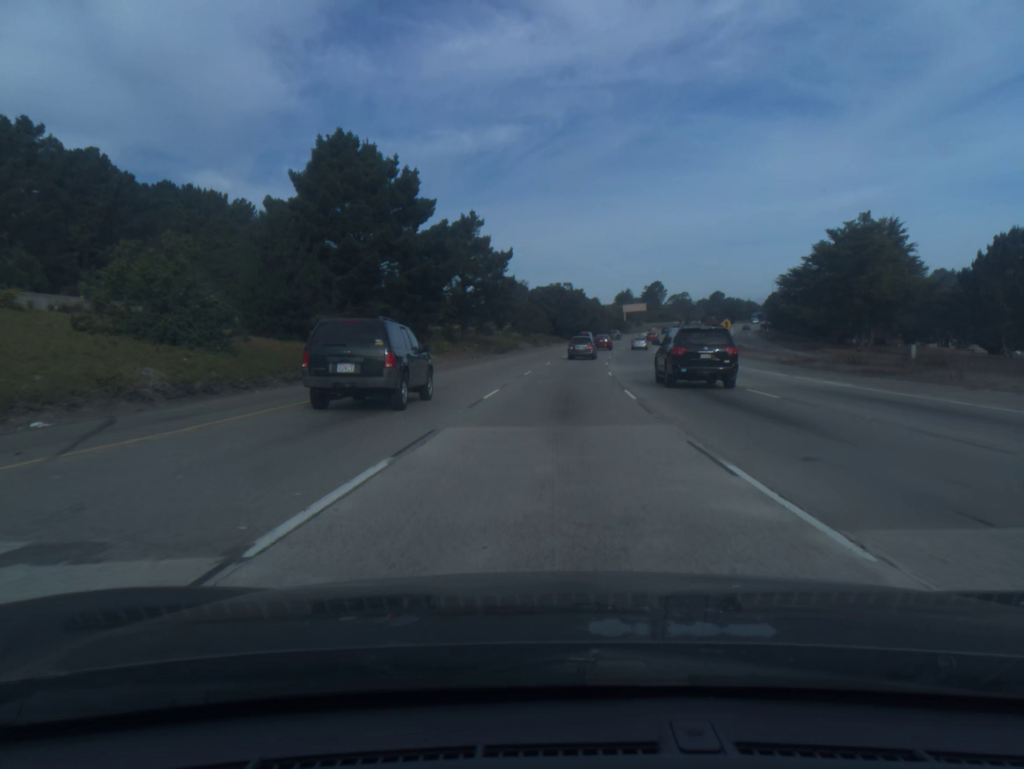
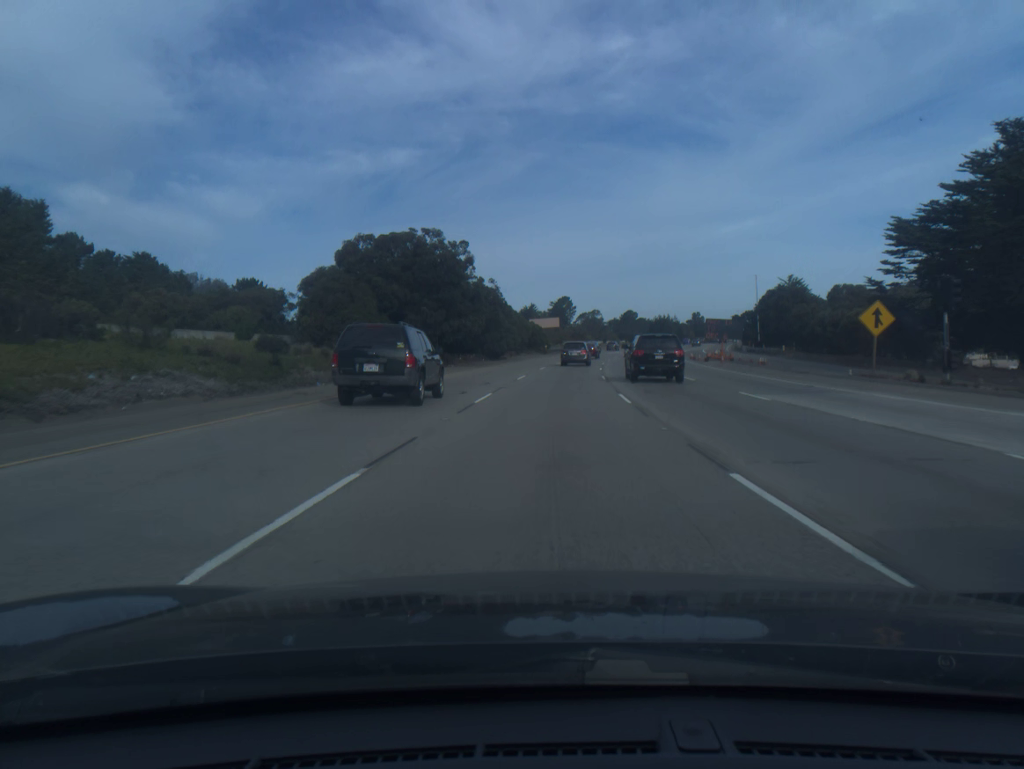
(+4.8, +73.2) m; +7°
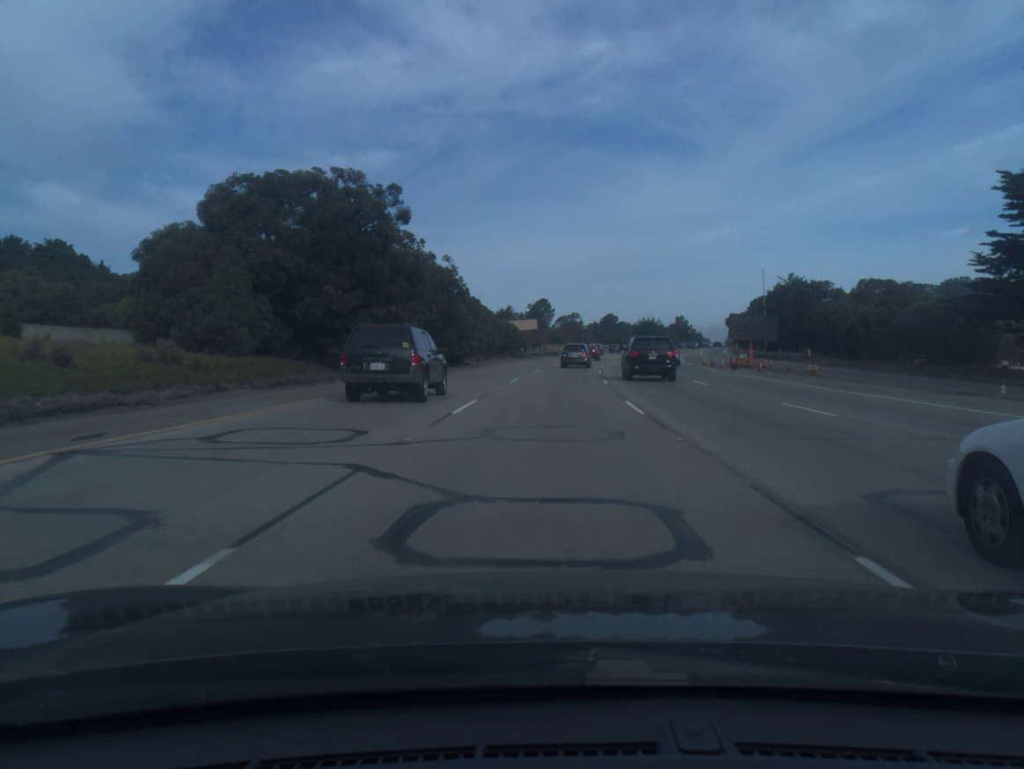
(+0.3, +18.1) m; +2°
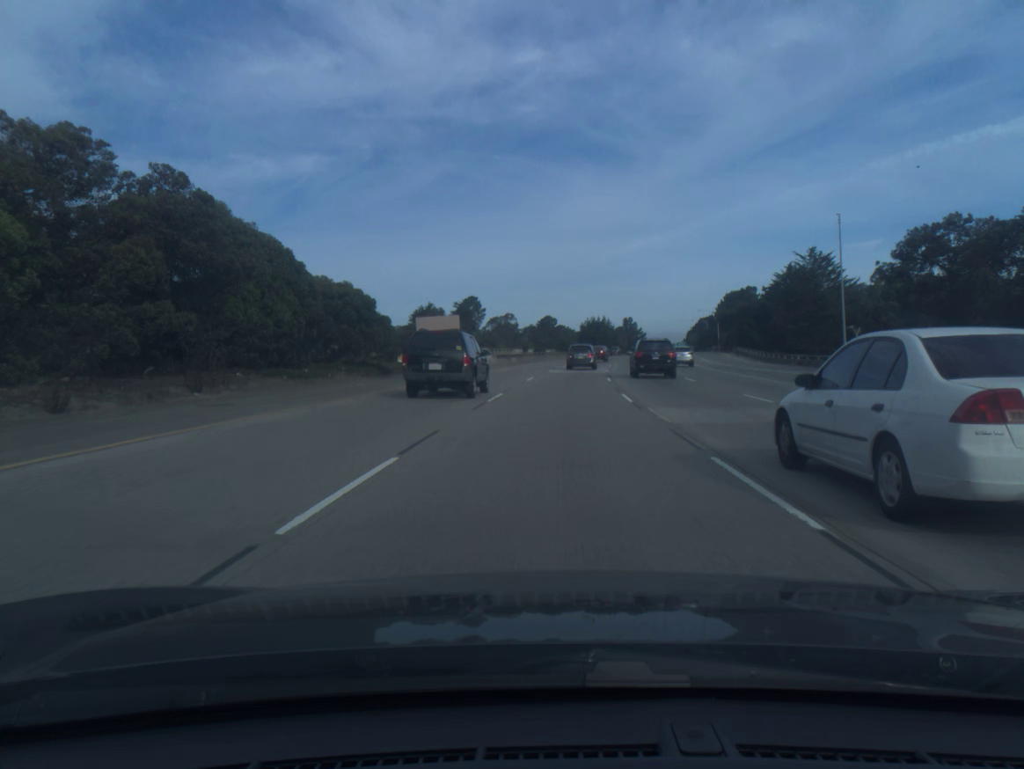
(+2.1, +53.6) m; +5°
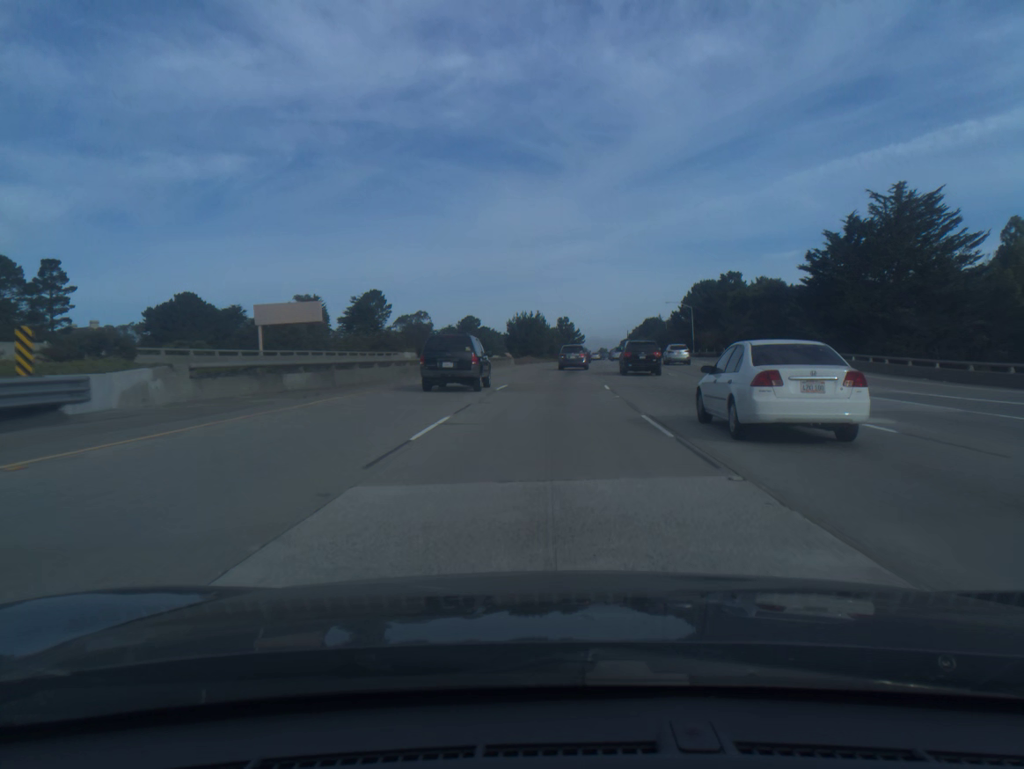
(+2.5, +52.5) m; +5°
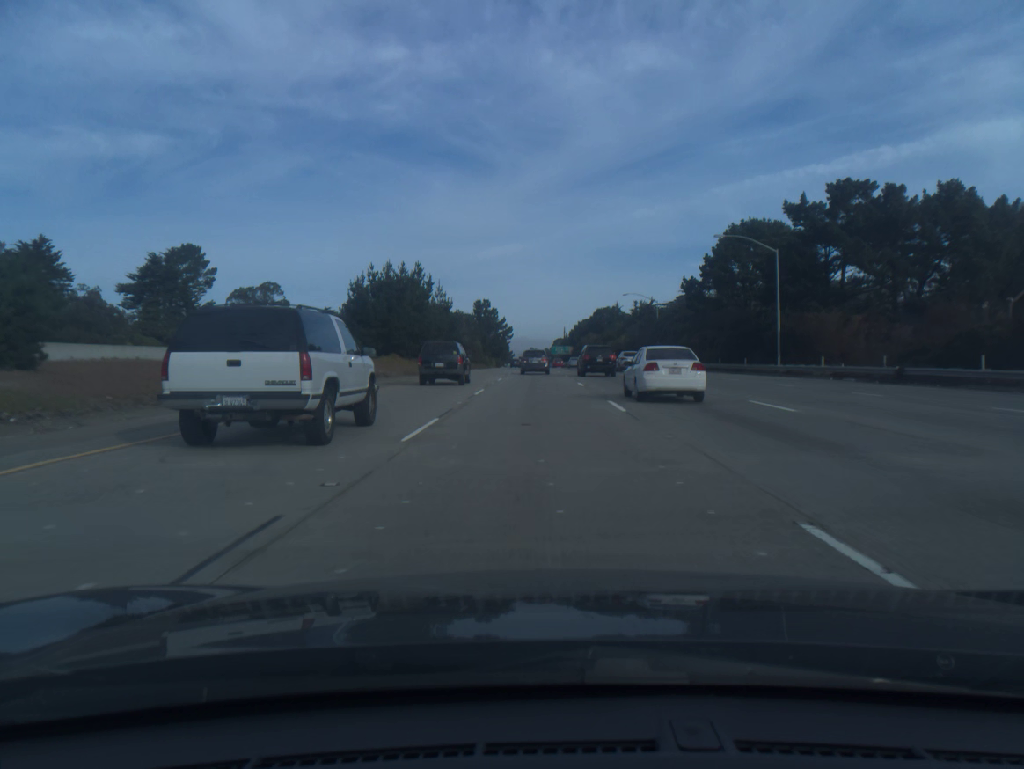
(+4.8, +85.8) m; +5°
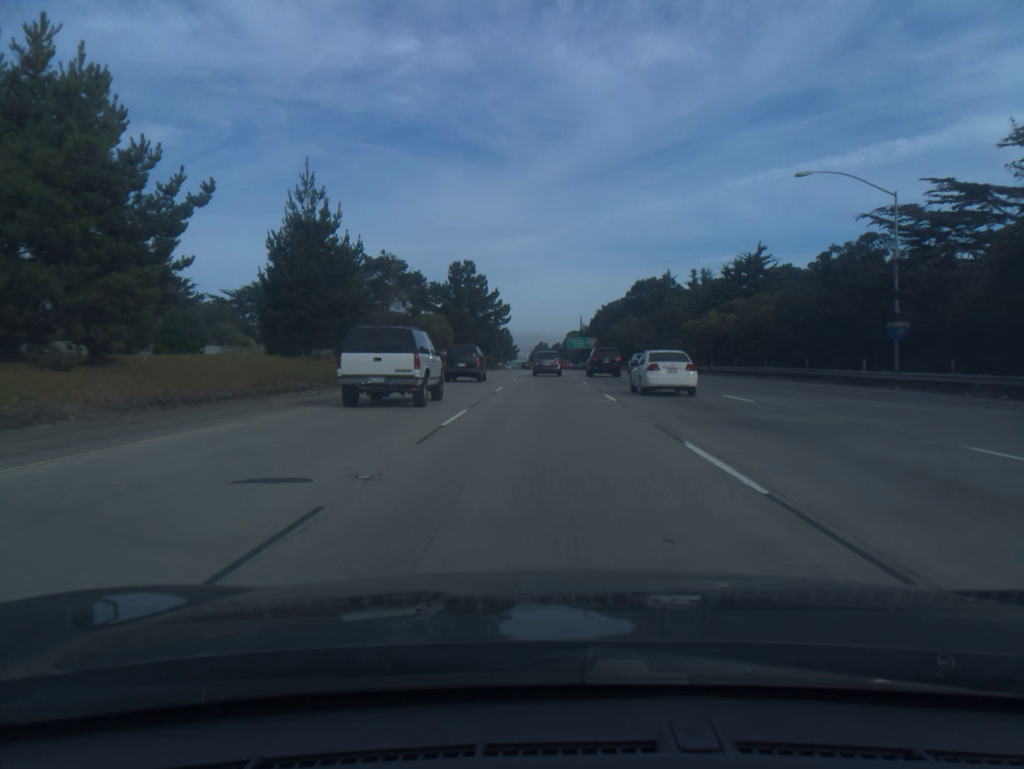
(-0.5, +68.1) m; -1°
